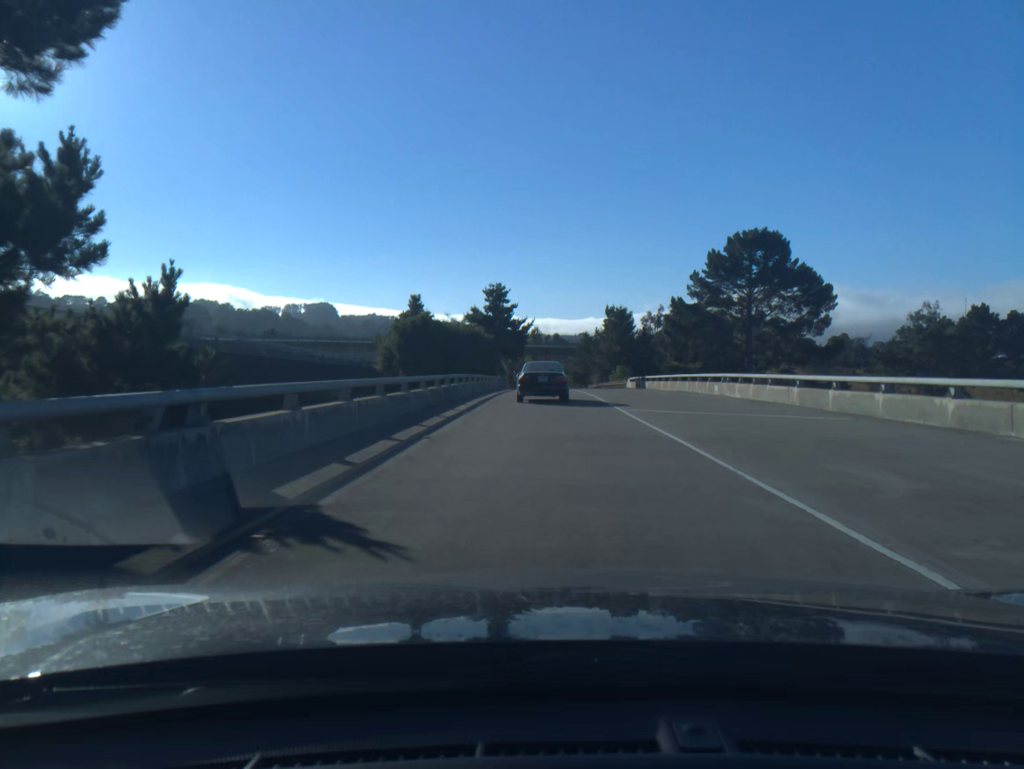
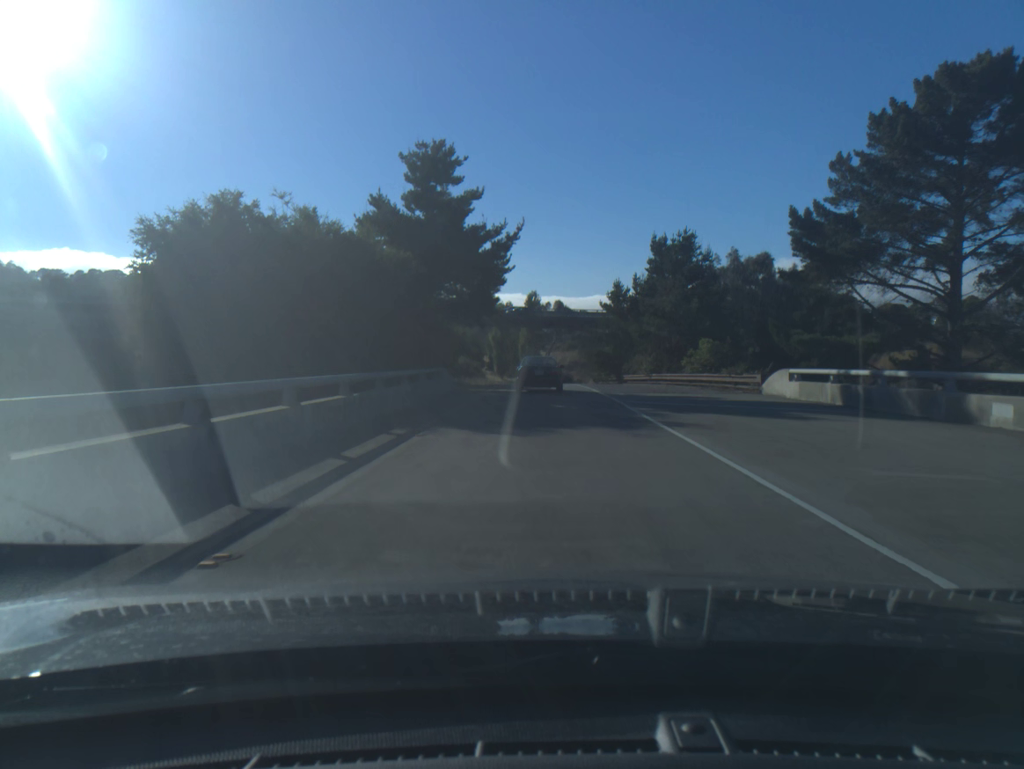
(+0.1, +45.3) m; 0°
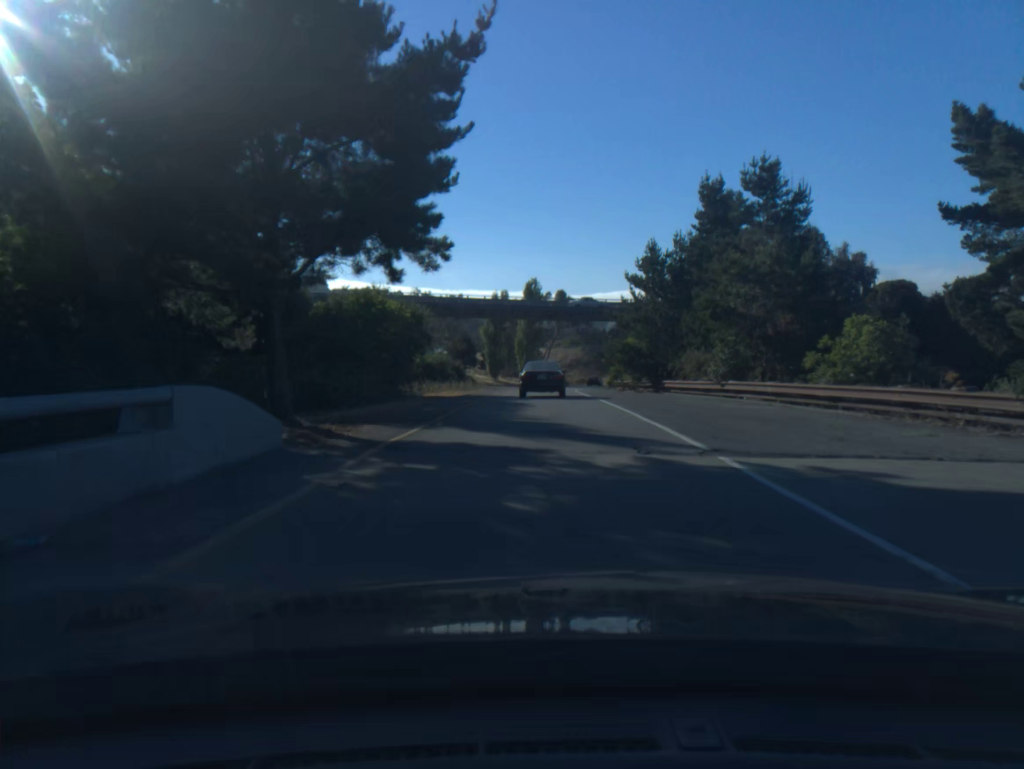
(0.0, +19.5) m; 0°
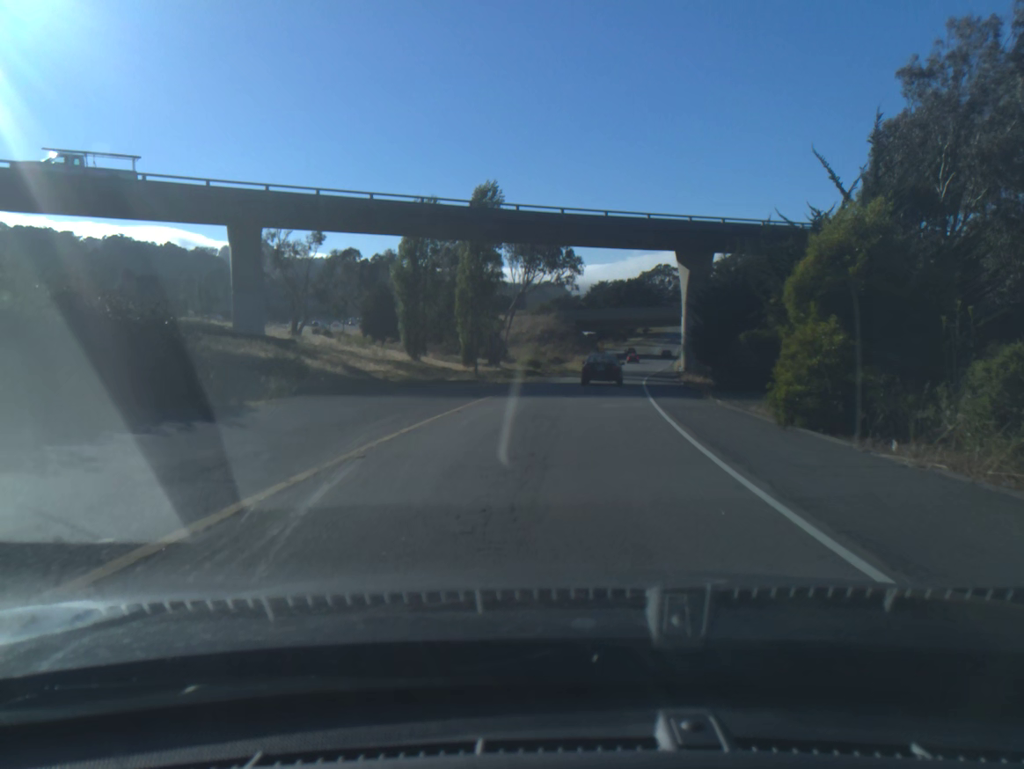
(+0.4, +51.3) m; +3°
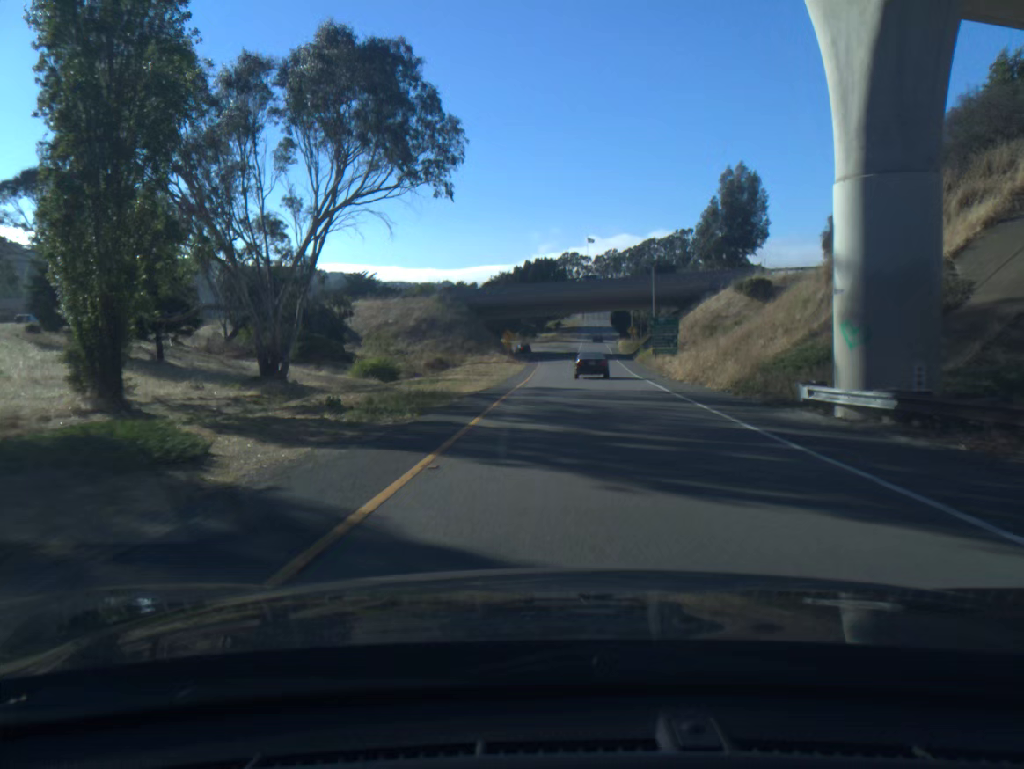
(+3.0, +46.5) m; +7°
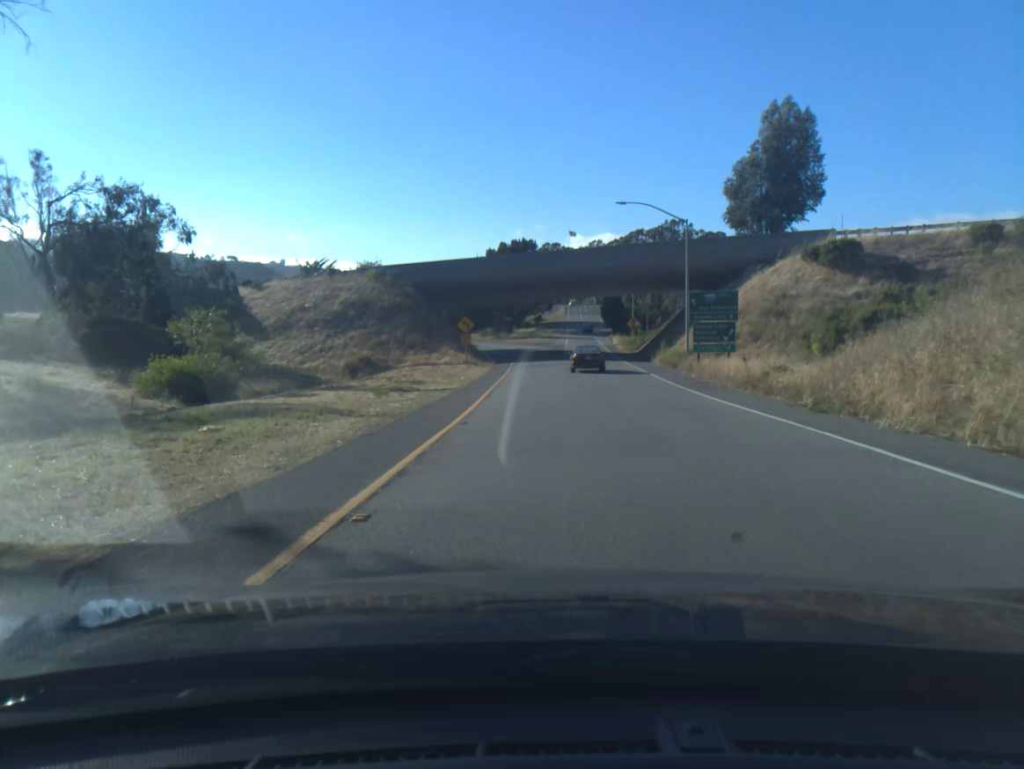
(+0.5, +25.8) m; +2°
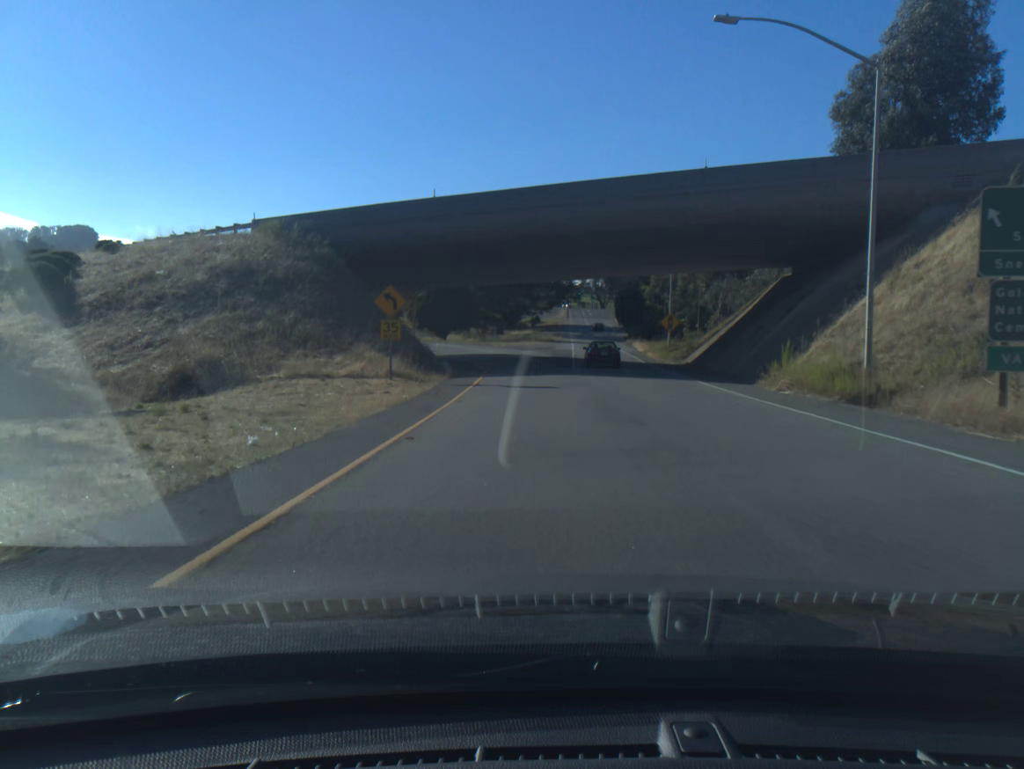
(+0.1, +27.0) m; 0°
